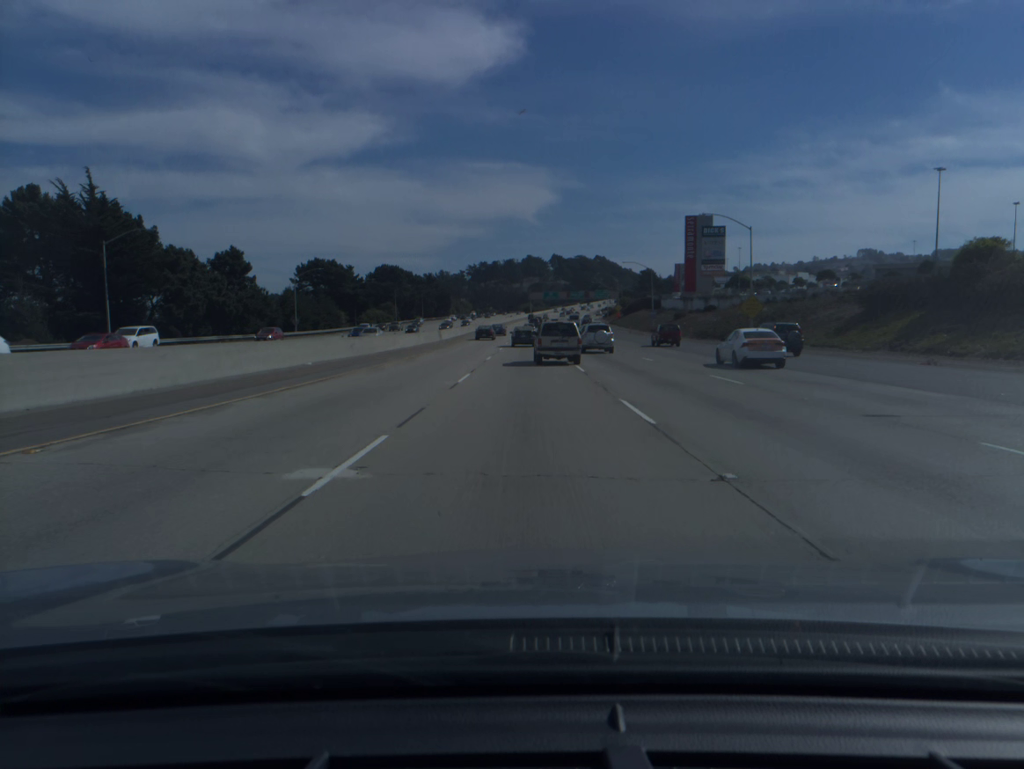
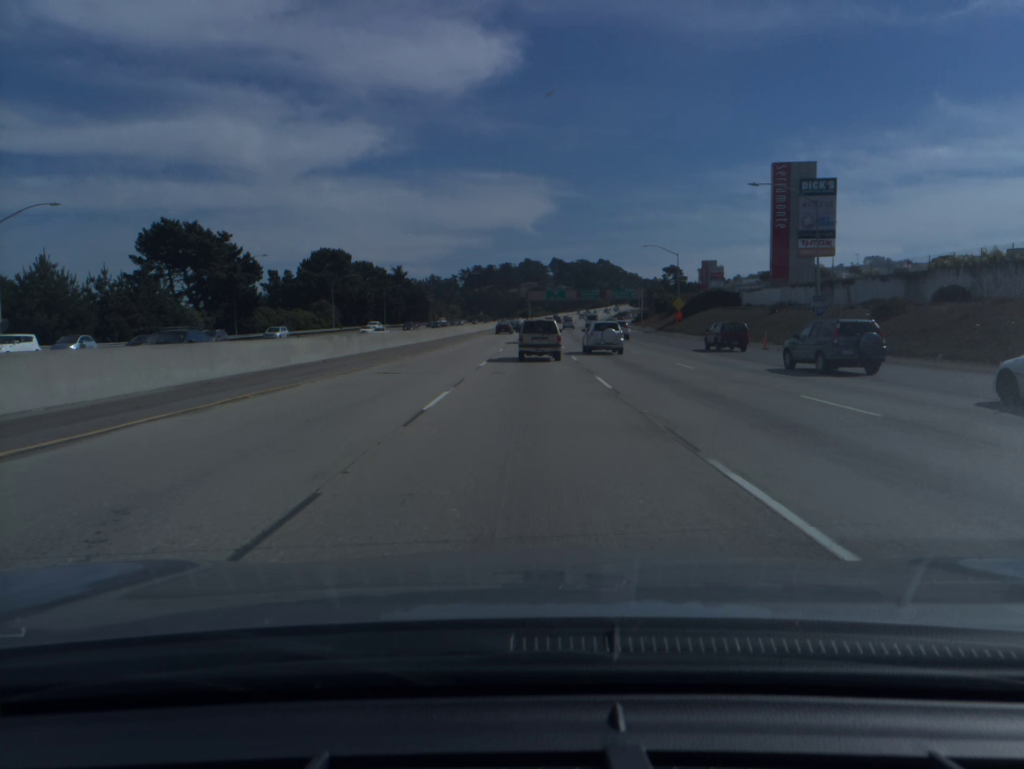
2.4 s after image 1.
(+0.1, +66.3) m; 0°
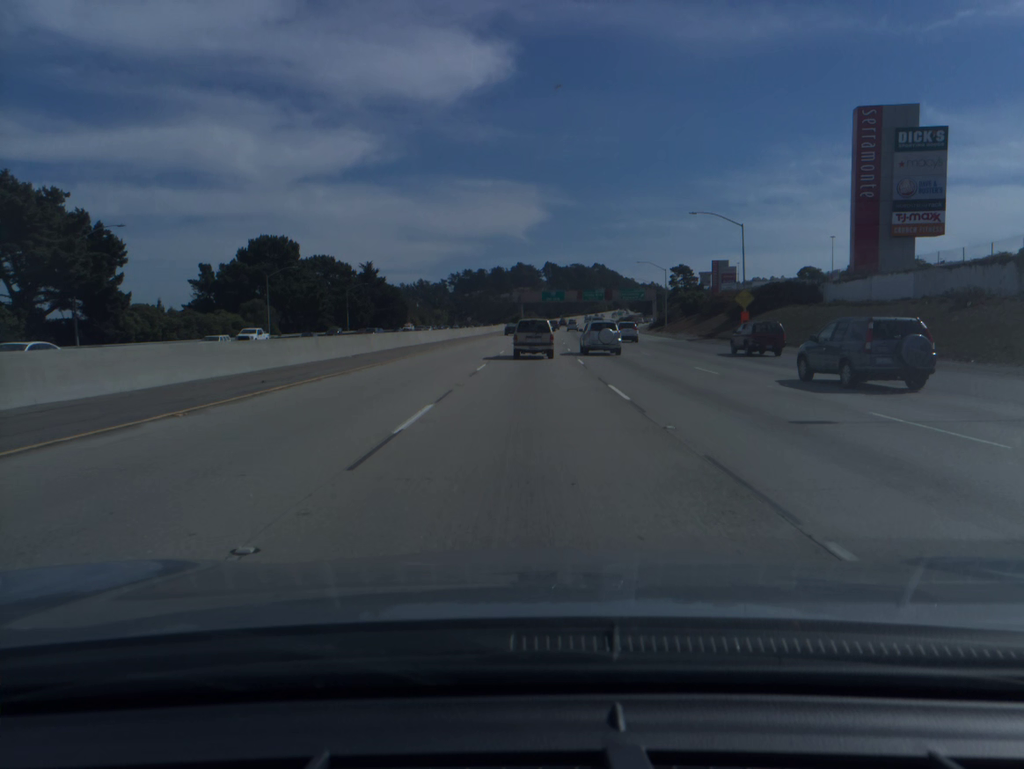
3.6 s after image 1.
(+0.1, +32.5) m; +1°
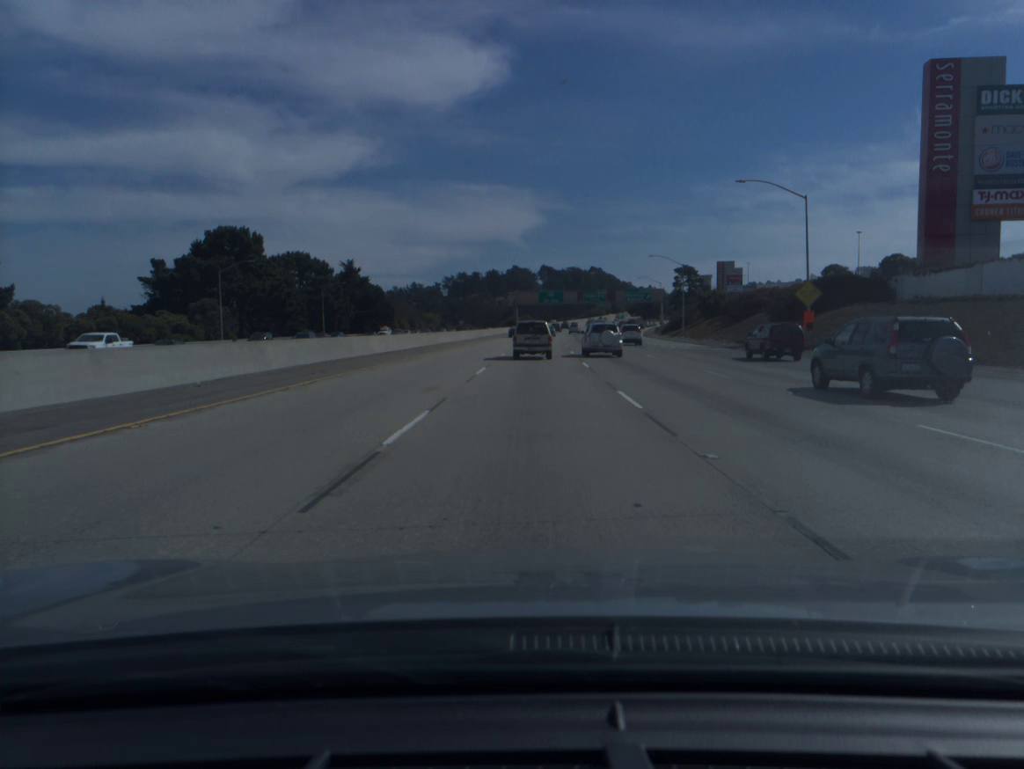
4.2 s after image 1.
(0.0, +16.1) m; 0°
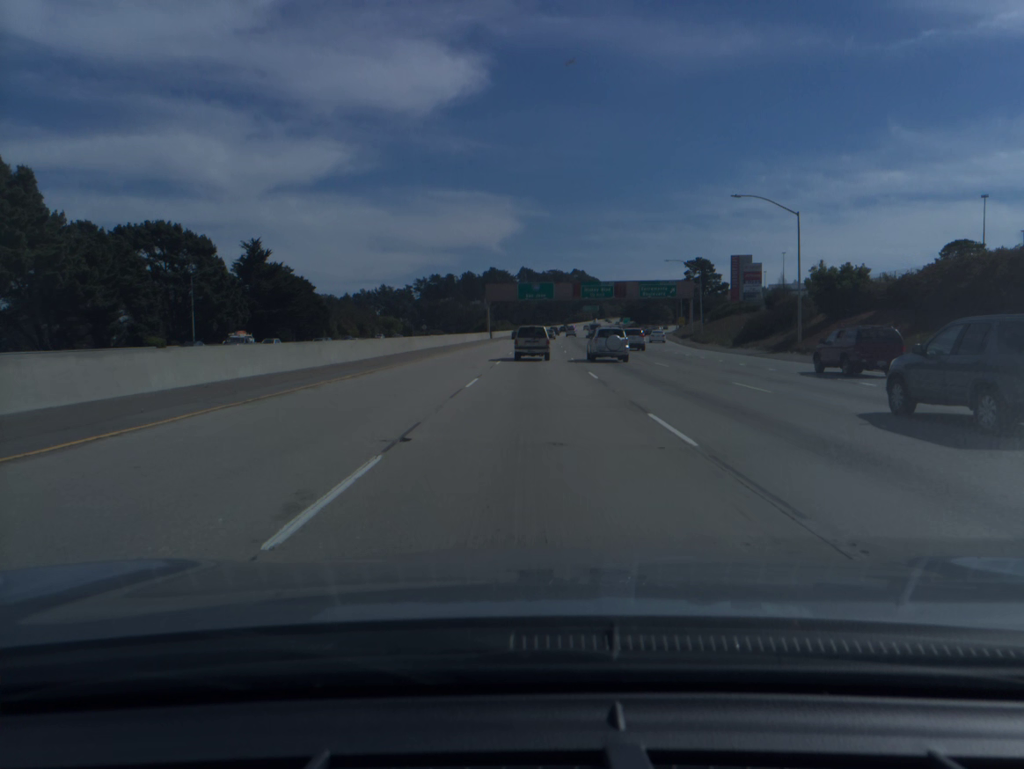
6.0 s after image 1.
(+0.6, +48.0) m; +1°
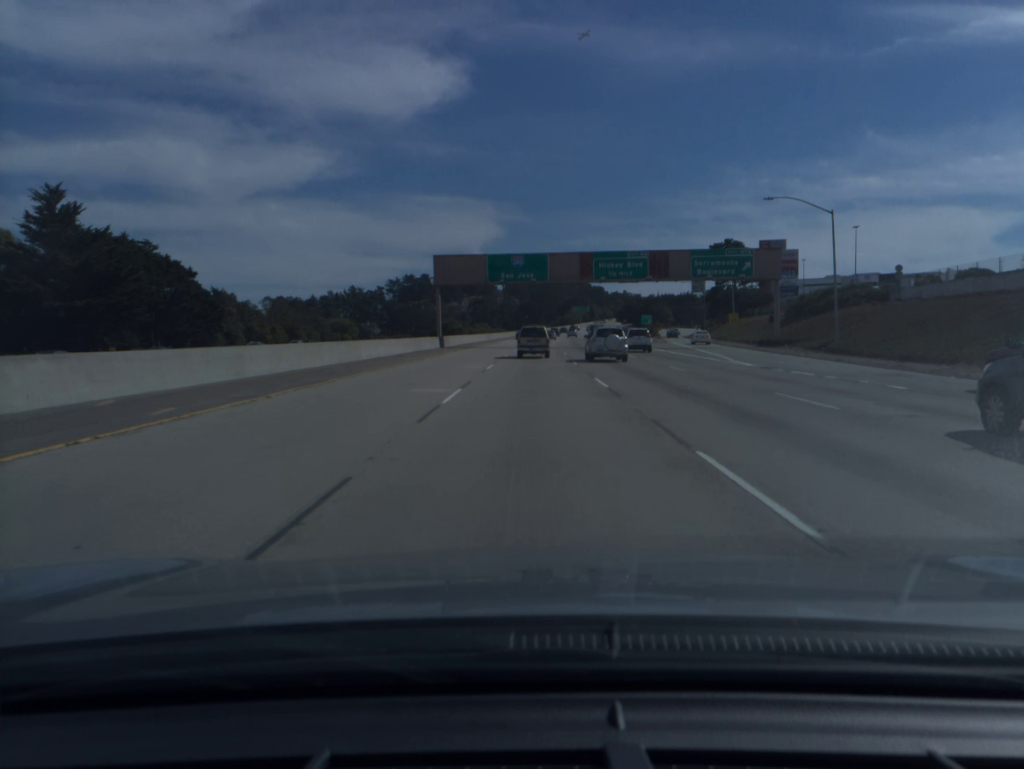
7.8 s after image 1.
(+0.6, +48.2) m; +1°
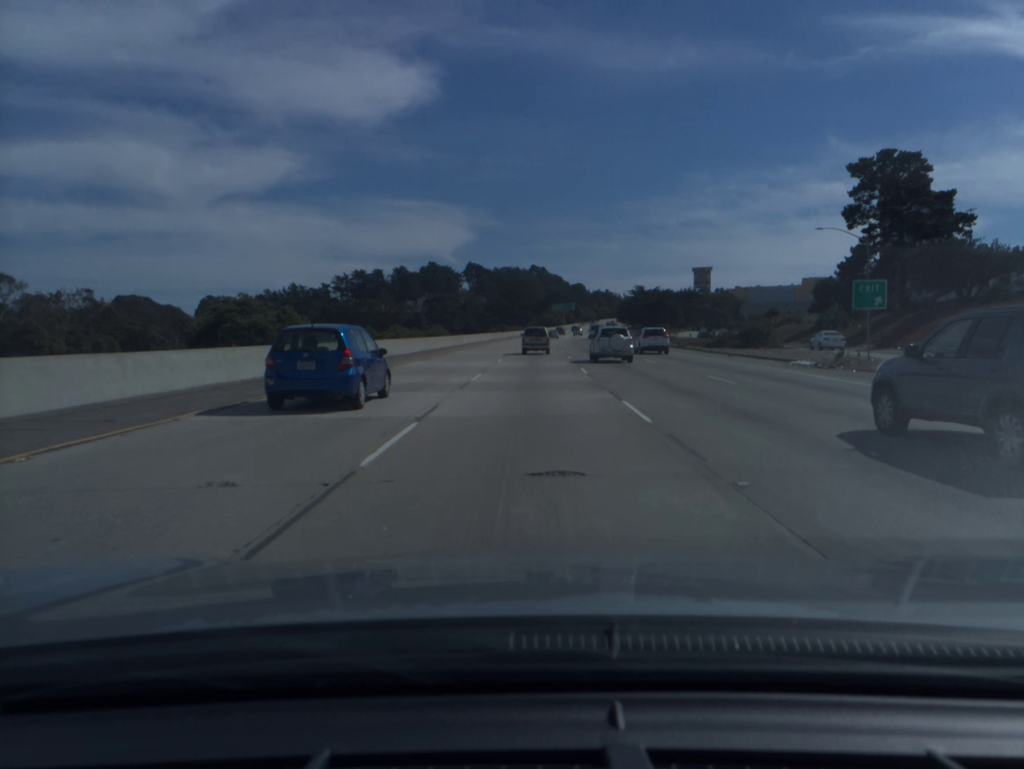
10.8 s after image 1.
(+1.5, +80.9) m; +2°
